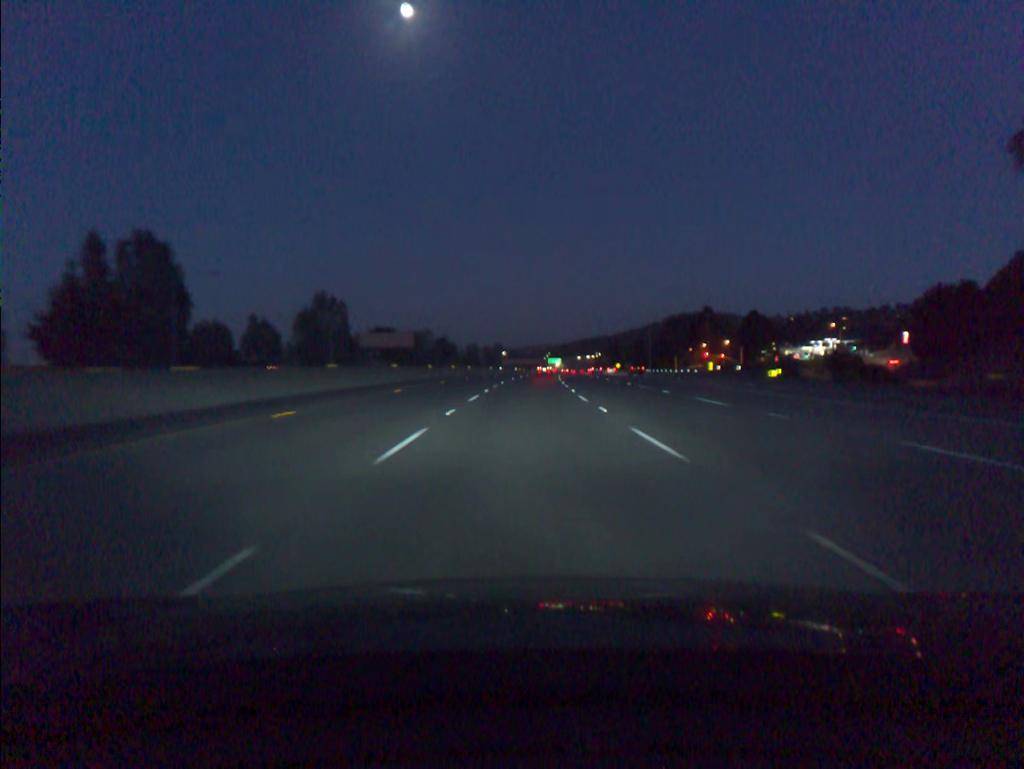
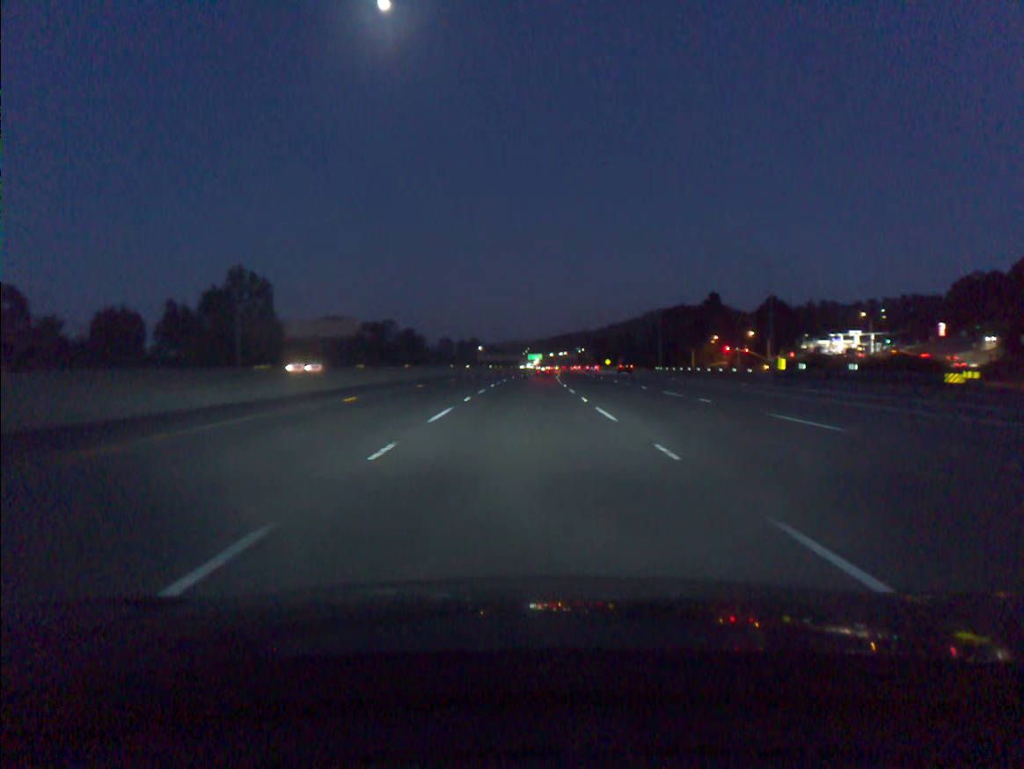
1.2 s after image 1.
(+0.5, +36.9) m; +2°
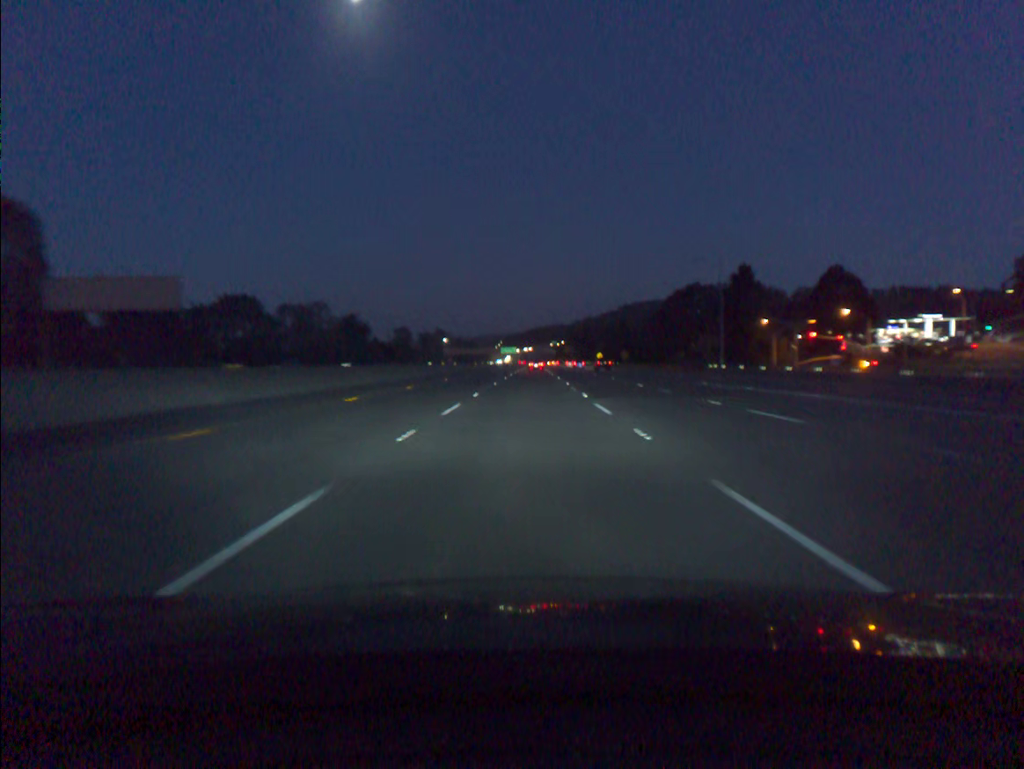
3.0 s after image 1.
(+1.0, +55.3) m; +2°
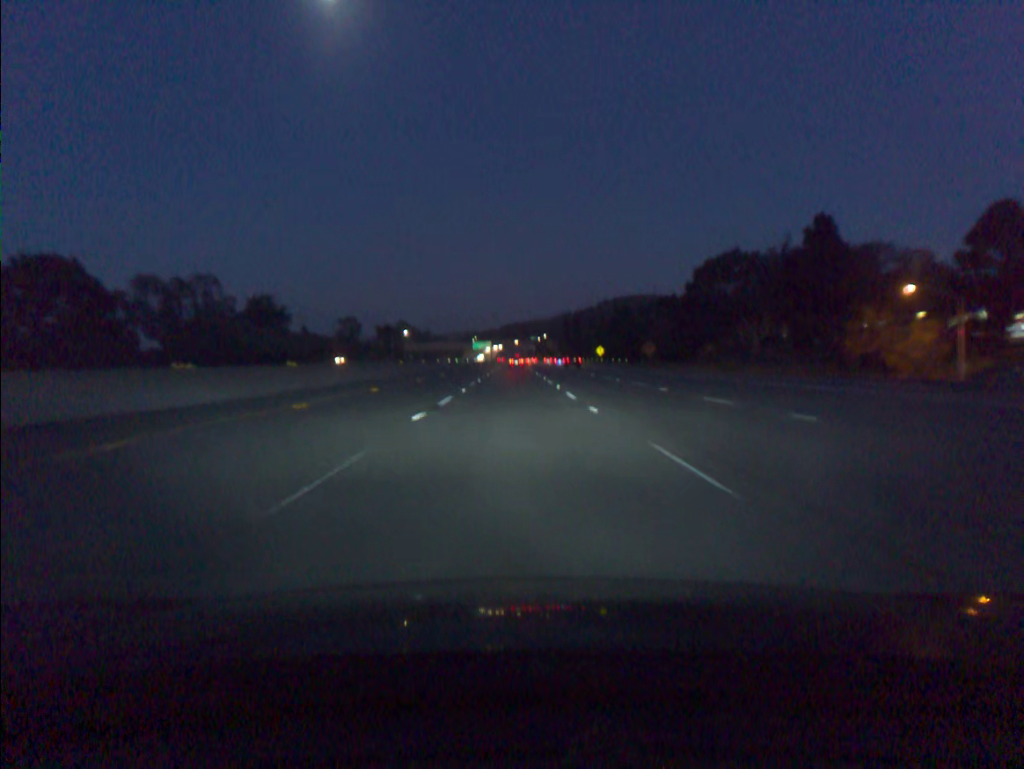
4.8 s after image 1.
(+0.9, +55.3) m; +2°
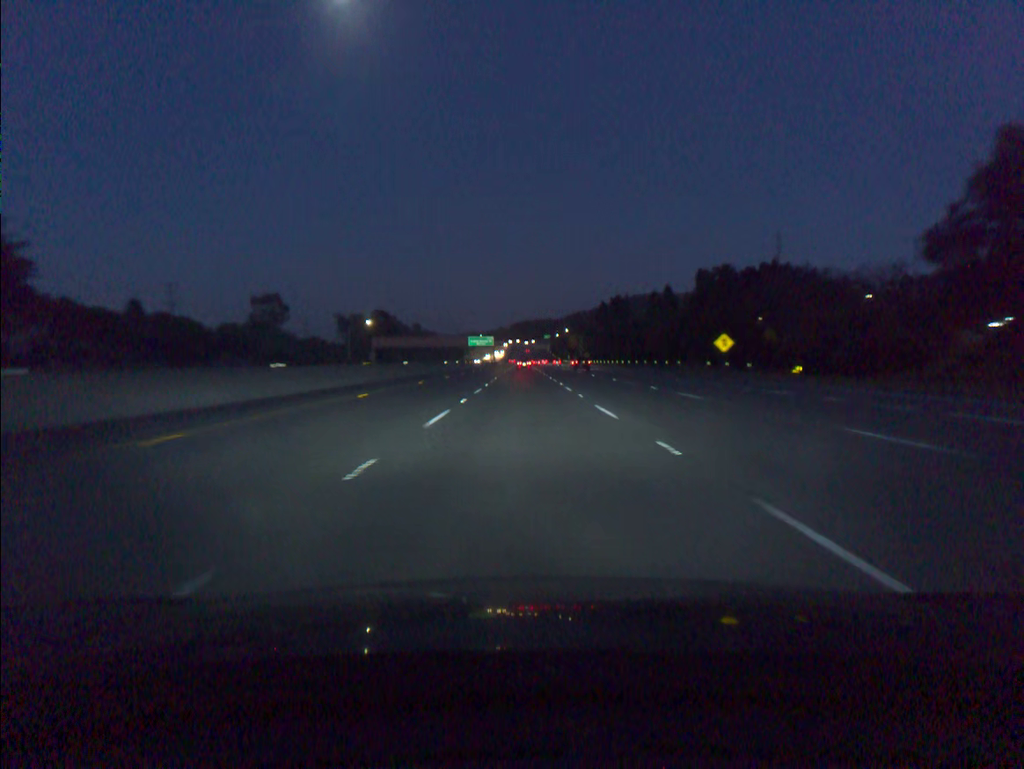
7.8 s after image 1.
(-0.8, +91.9) m; -1°
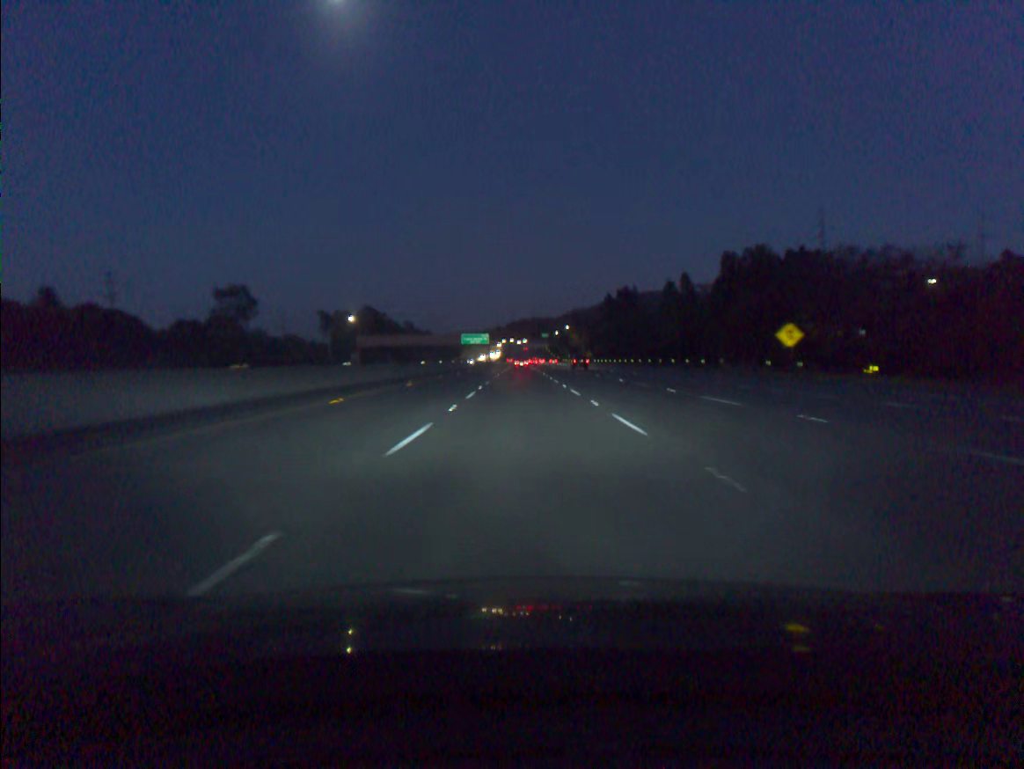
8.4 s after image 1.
(0.0, +18.3) m; 0°
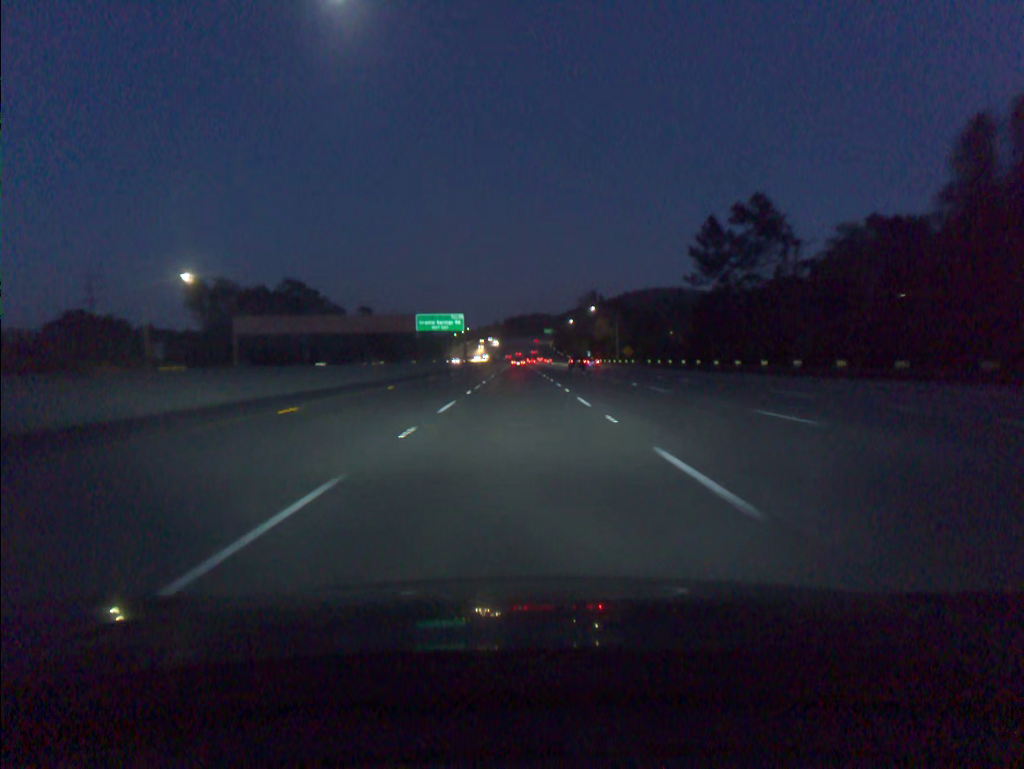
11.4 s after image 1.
(+0.4, +91.6) m; 0°
